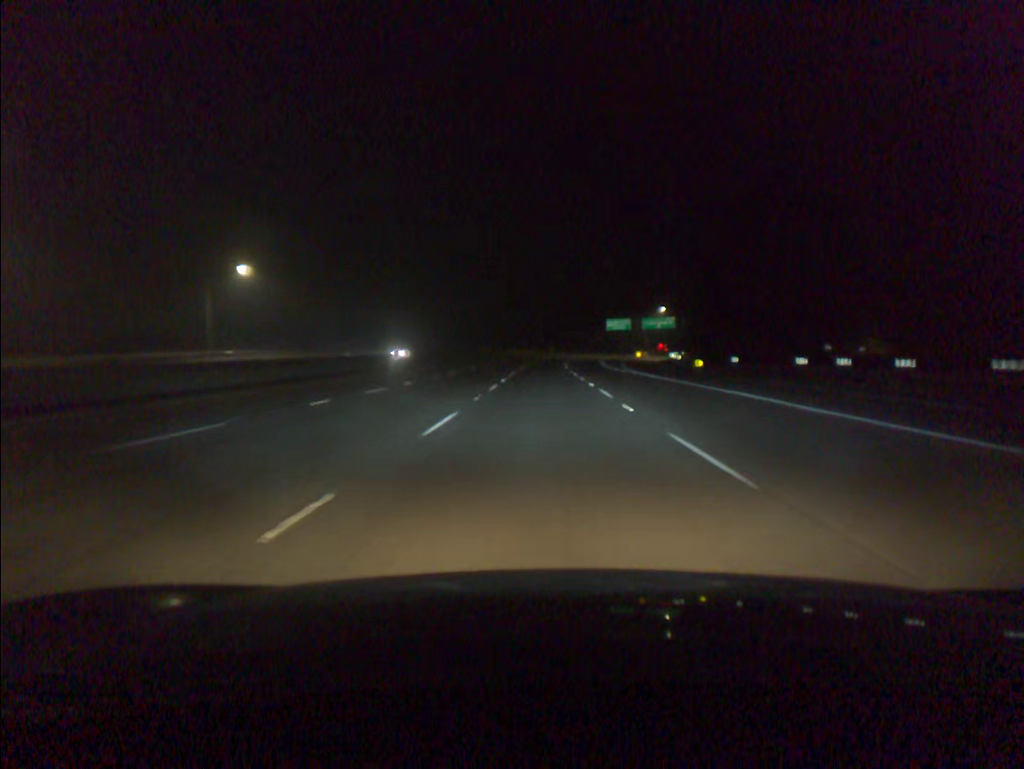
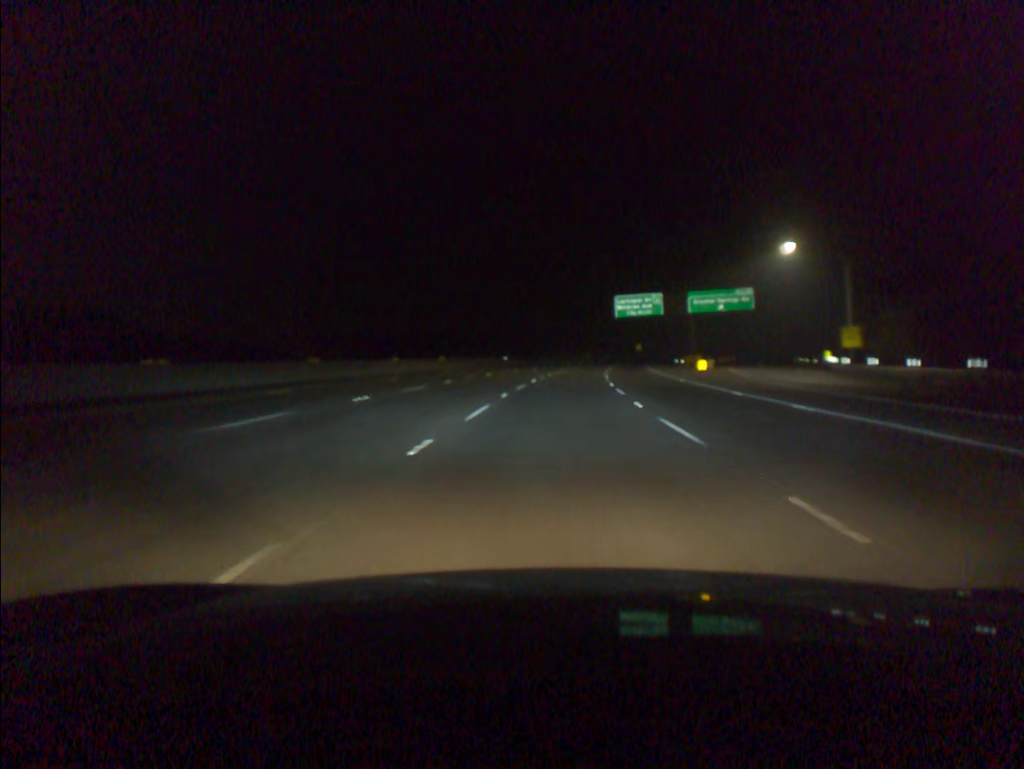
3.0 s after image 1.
(+1.4, +96.6) m; +3°
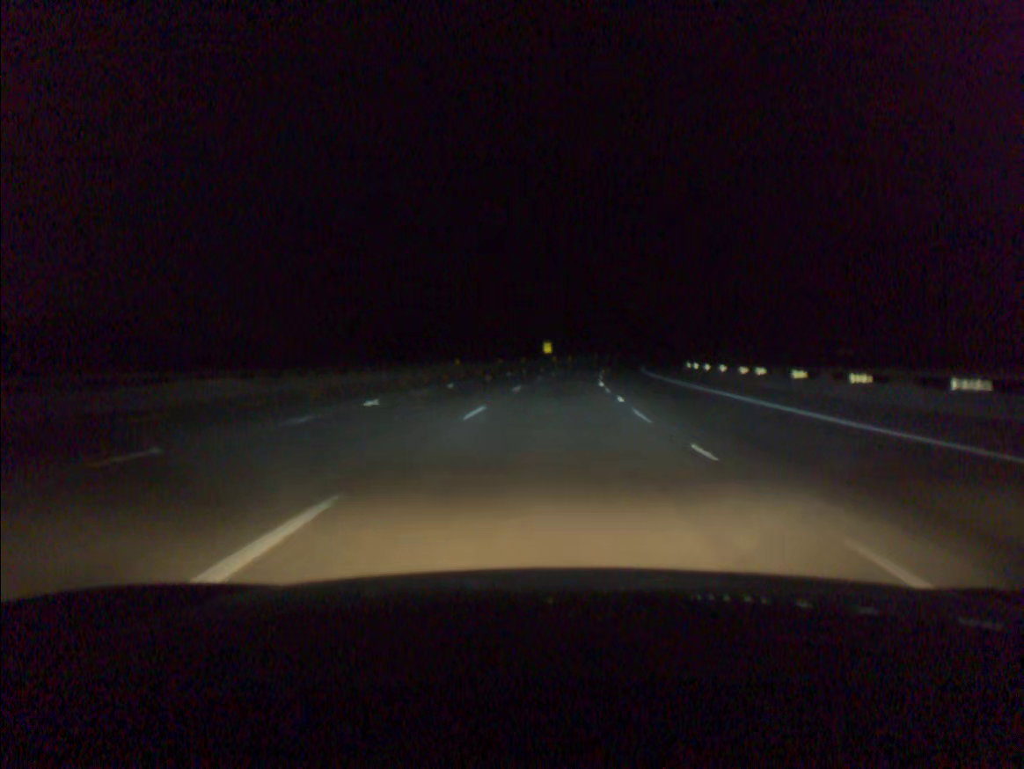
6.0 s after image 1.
(+7.7, +96.9) m; +9°
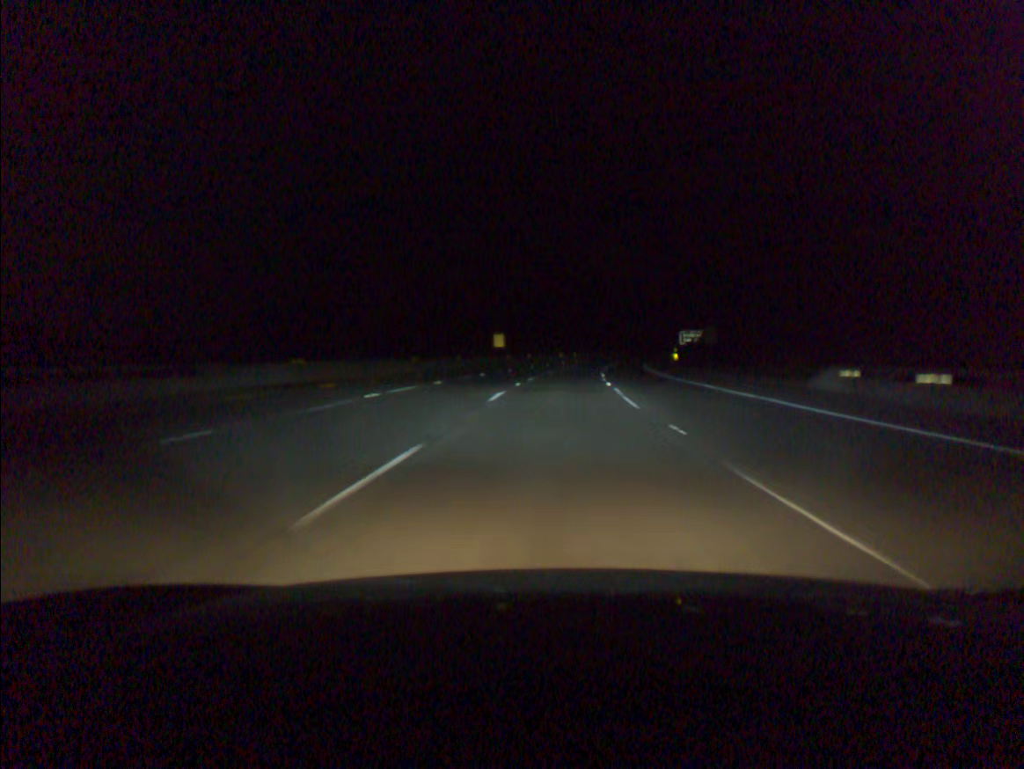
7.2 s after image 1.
(+1.1, +39.1) m; +3°
